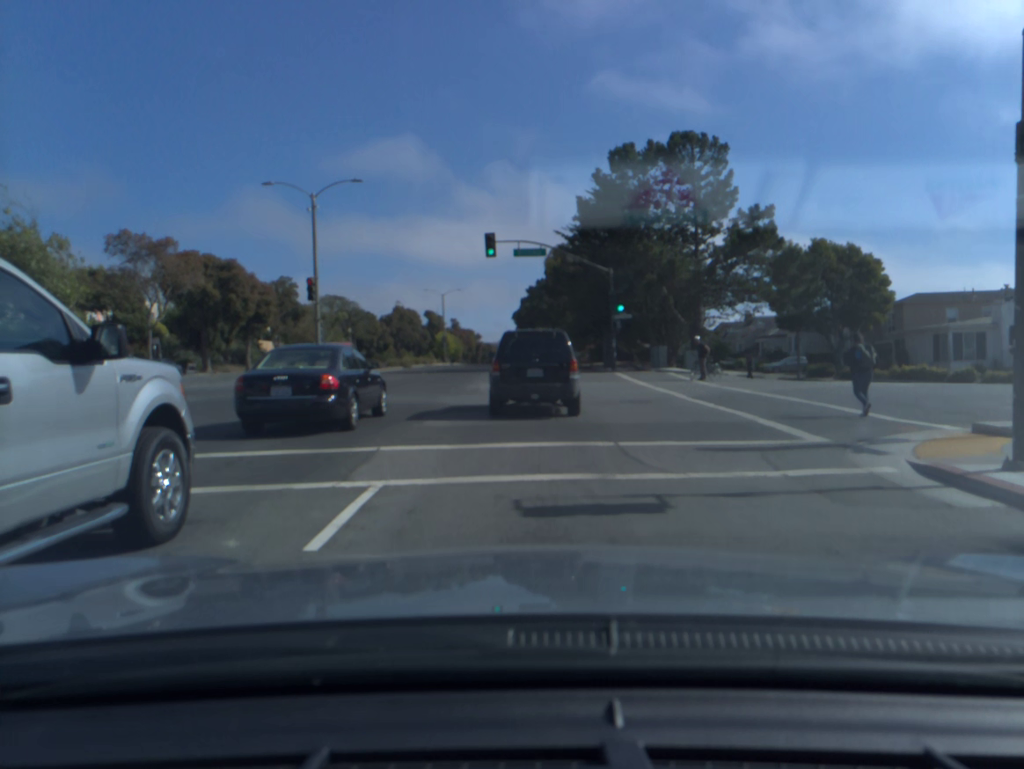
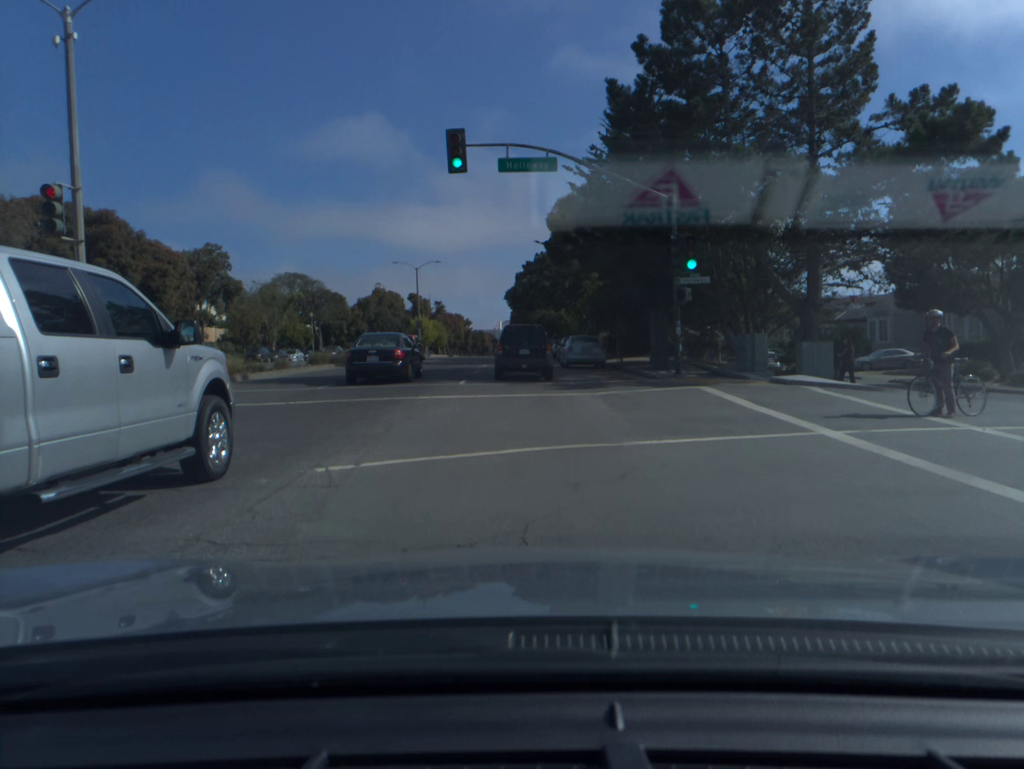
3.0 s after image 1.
(-0.2, +18.6) m; -1°
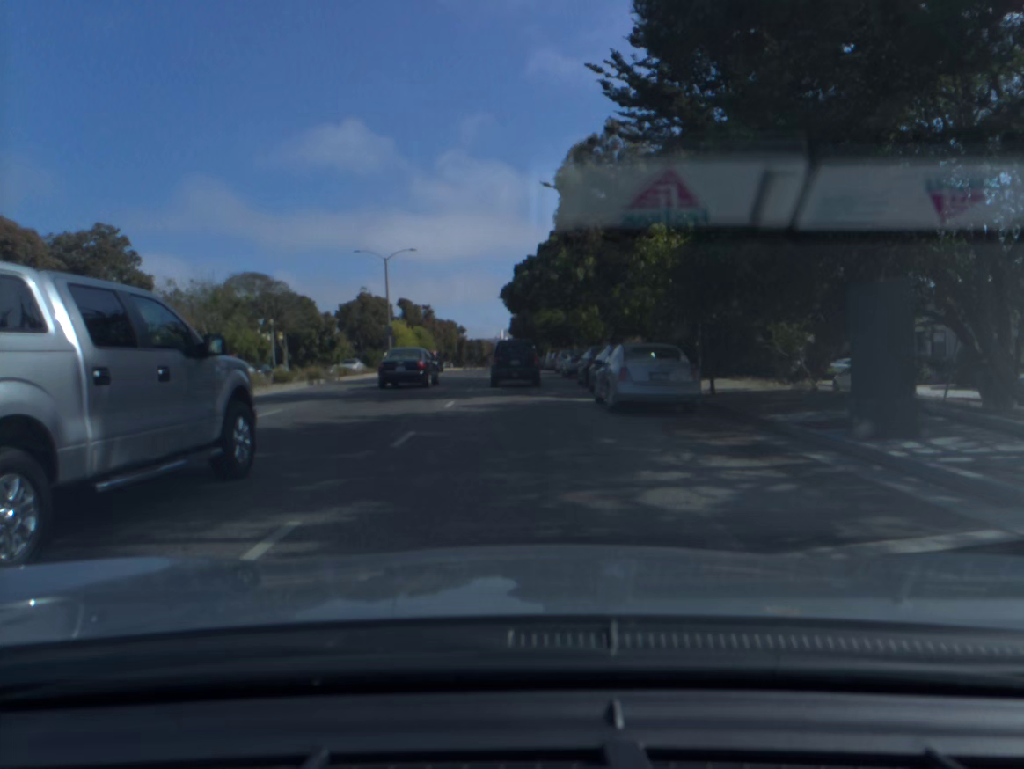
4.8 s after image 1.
(0.0, +17.7) m; 0°
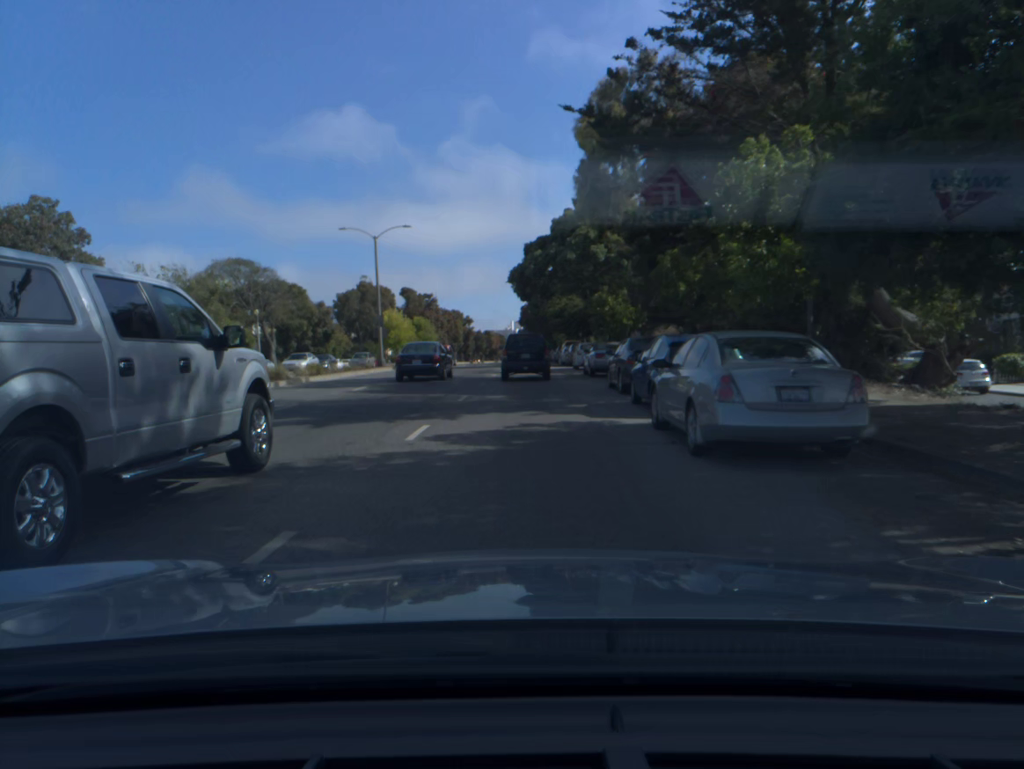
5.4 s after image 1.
(0.0, +7.0) m; -1°
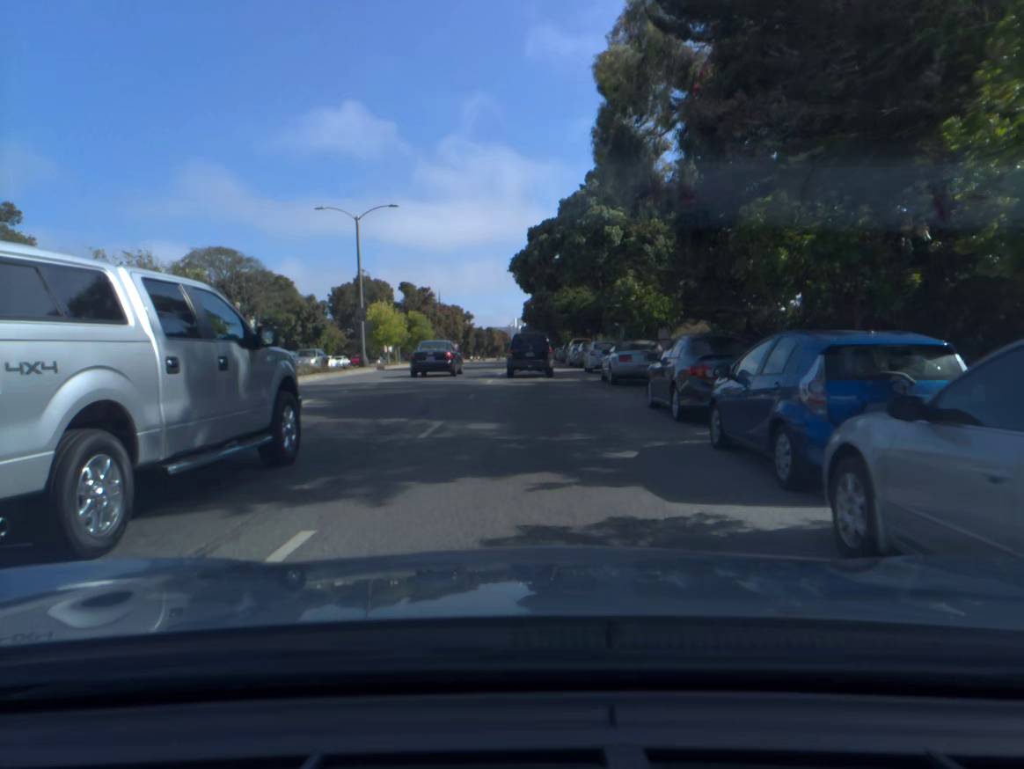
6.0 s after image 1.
(0.0, +7.2) m; 0°
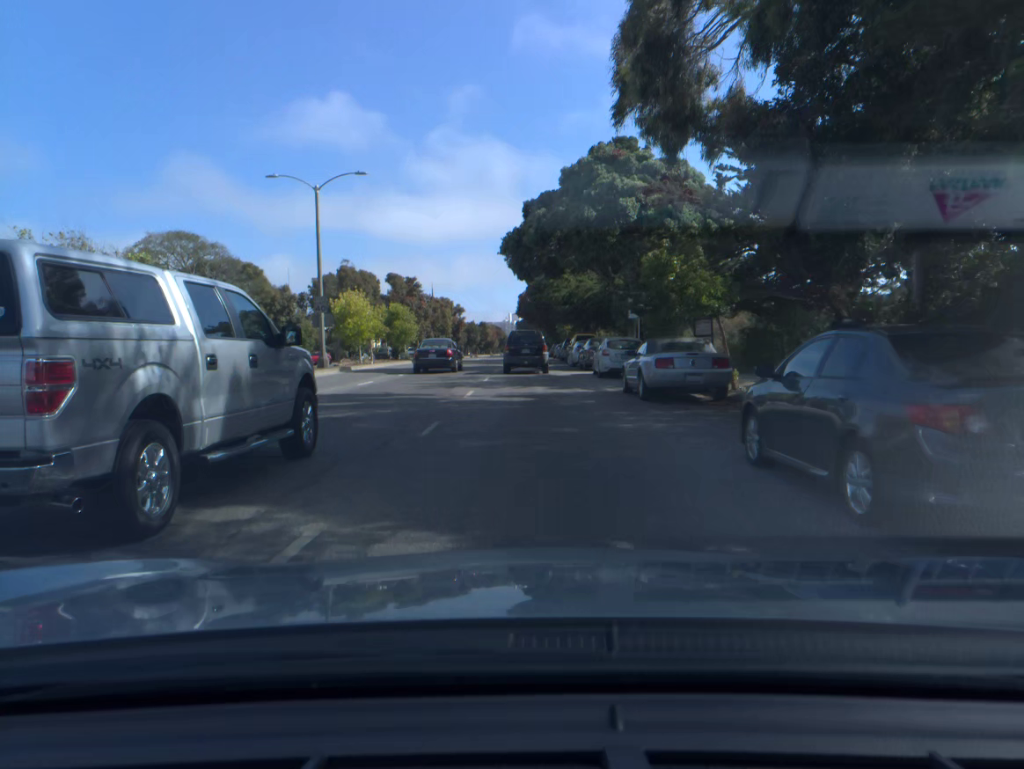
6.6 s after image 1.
(0.0, +7.3) m; 0°
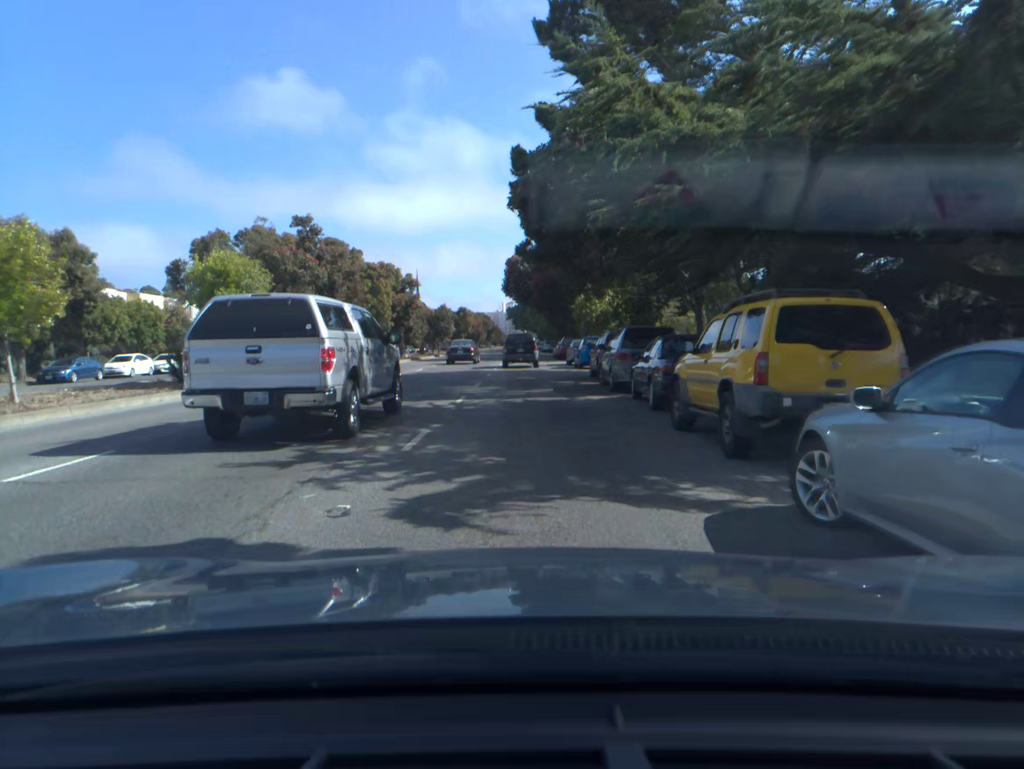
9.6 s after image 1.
(+0.3, +38.1) m; 0°
